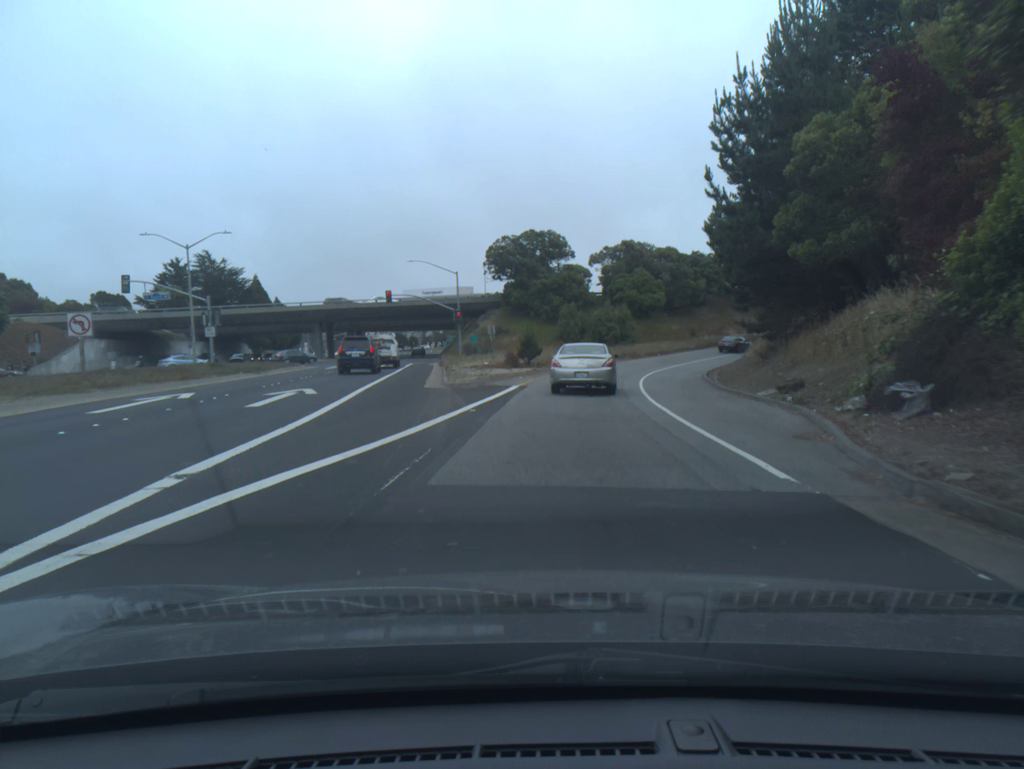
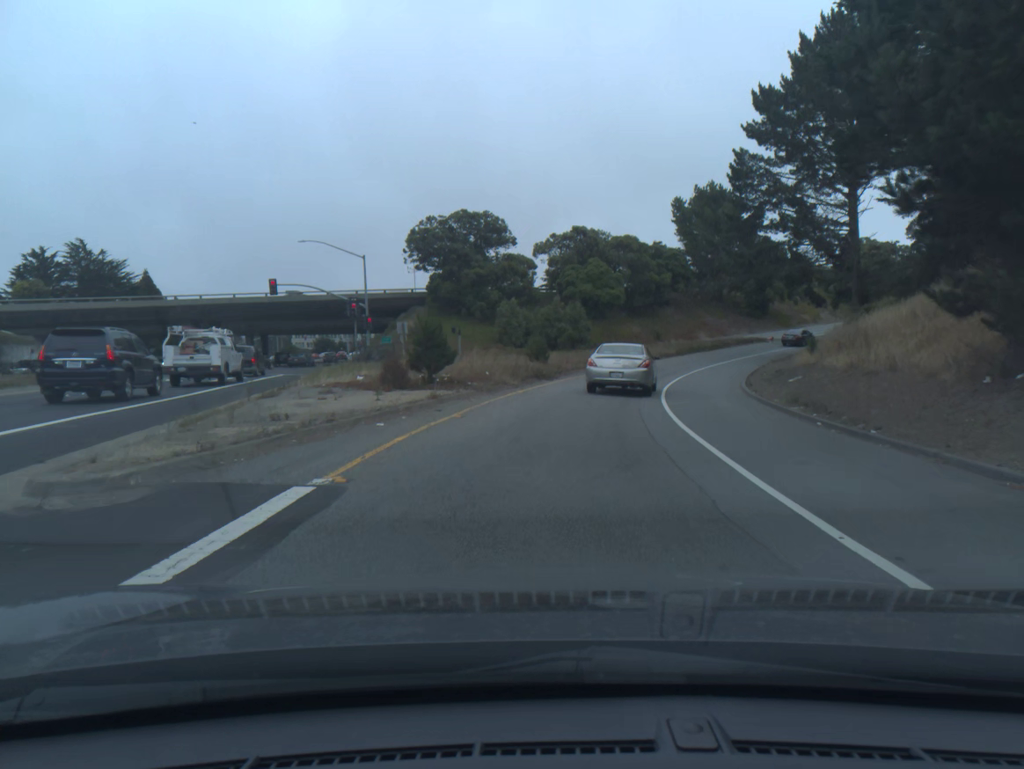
(+0.7, +19.1) m; +5°
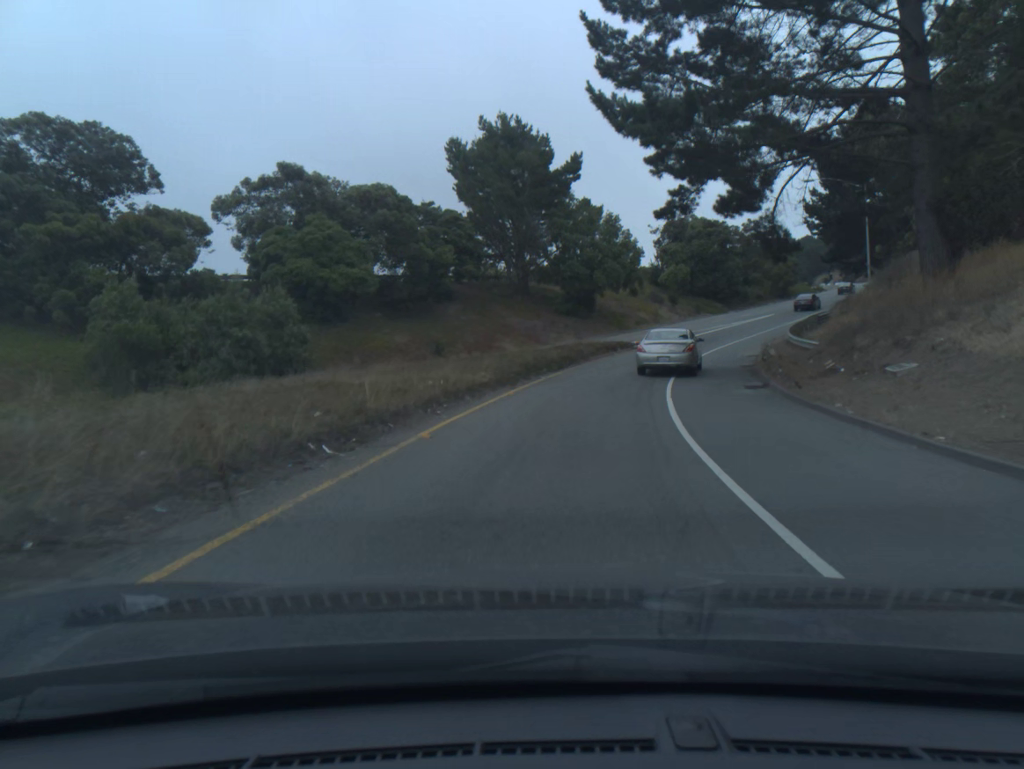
(+4.8, +37.3) m; +15°
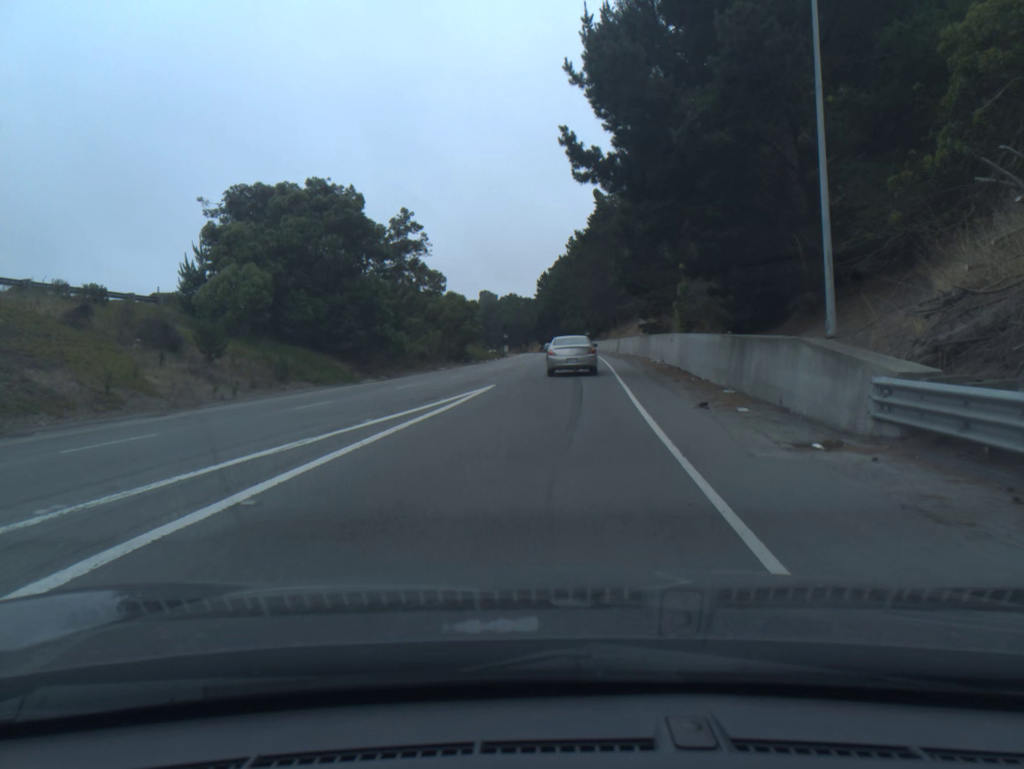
(+11.8, +49.2) m; +26°
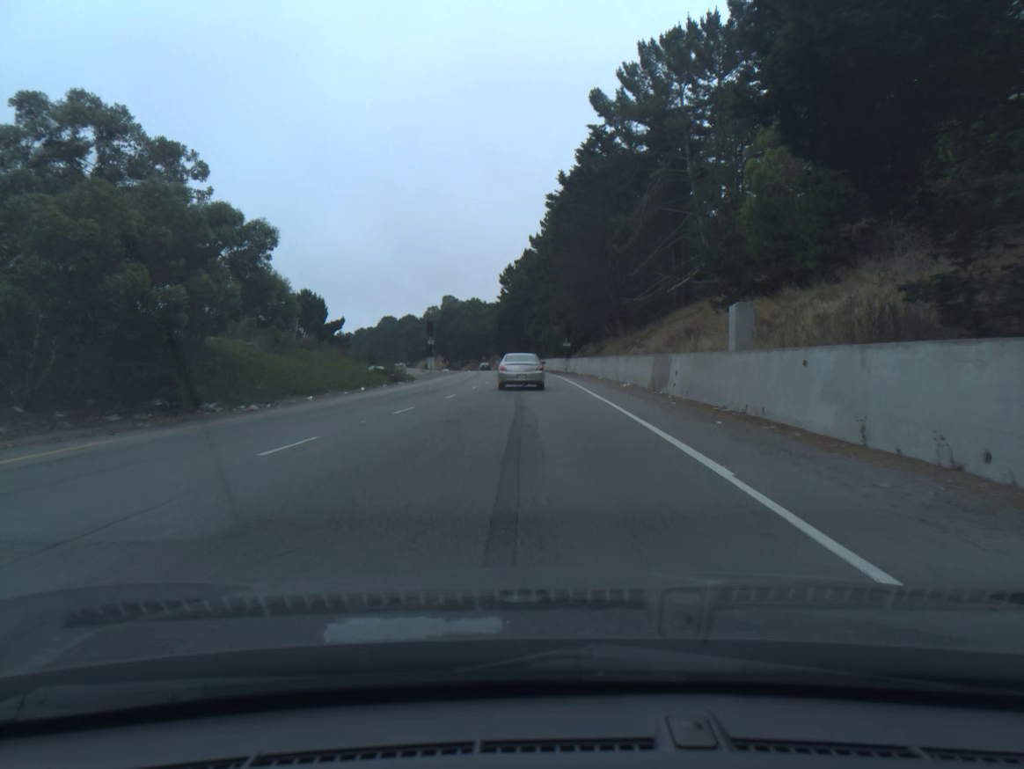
(+1.7, +44.3) m; +2°
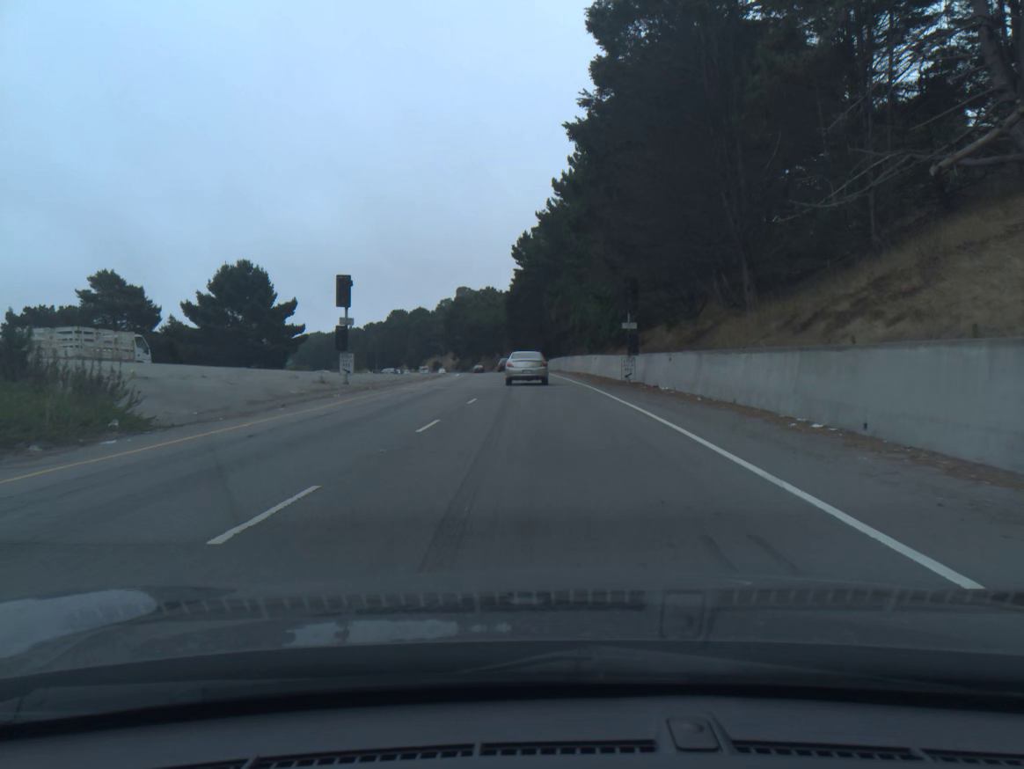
(-0.4, +34.3) m; -2°
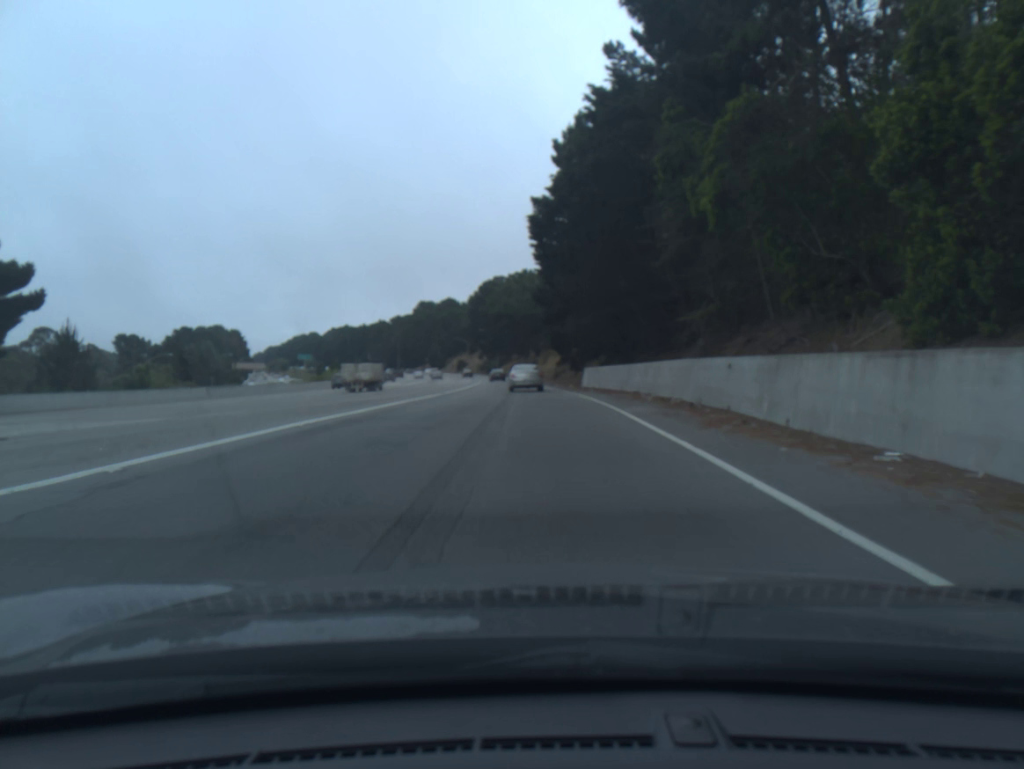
(-1.3, +57.3) m; -3°
